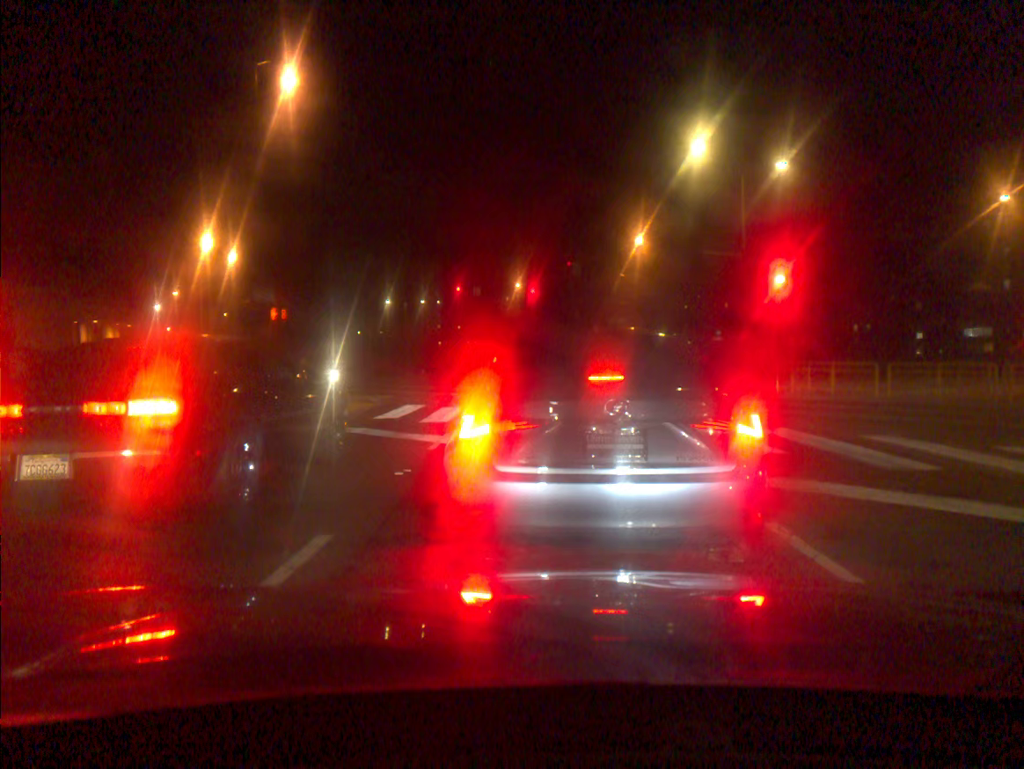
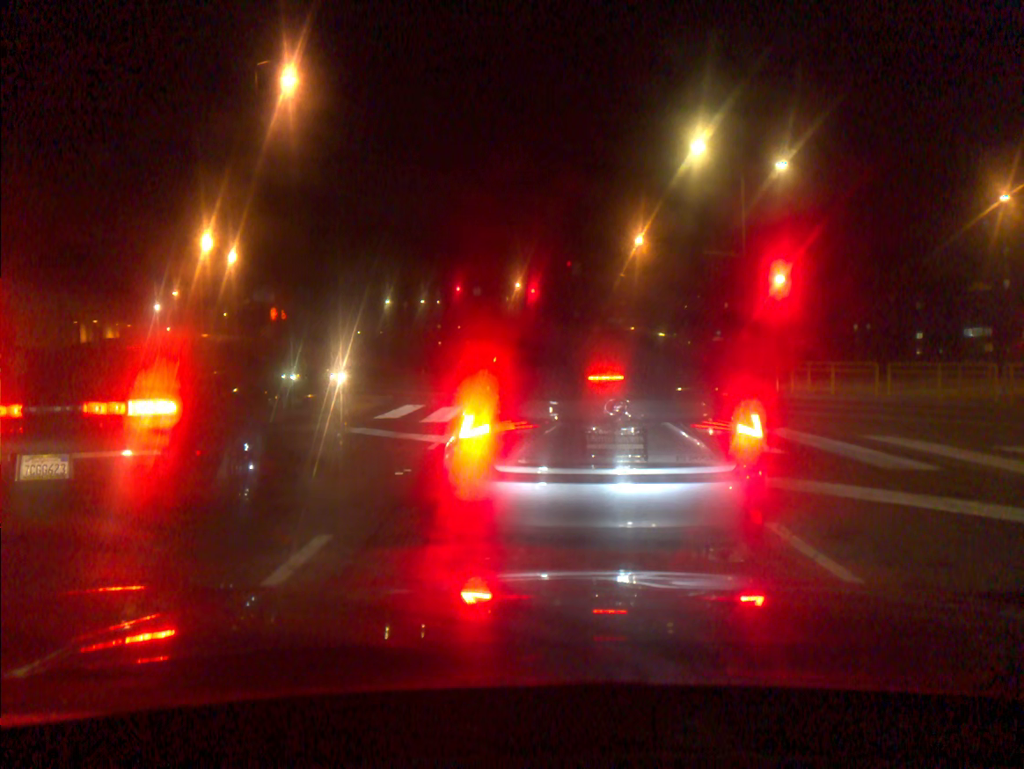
(0.0, 0.0) m; 0°
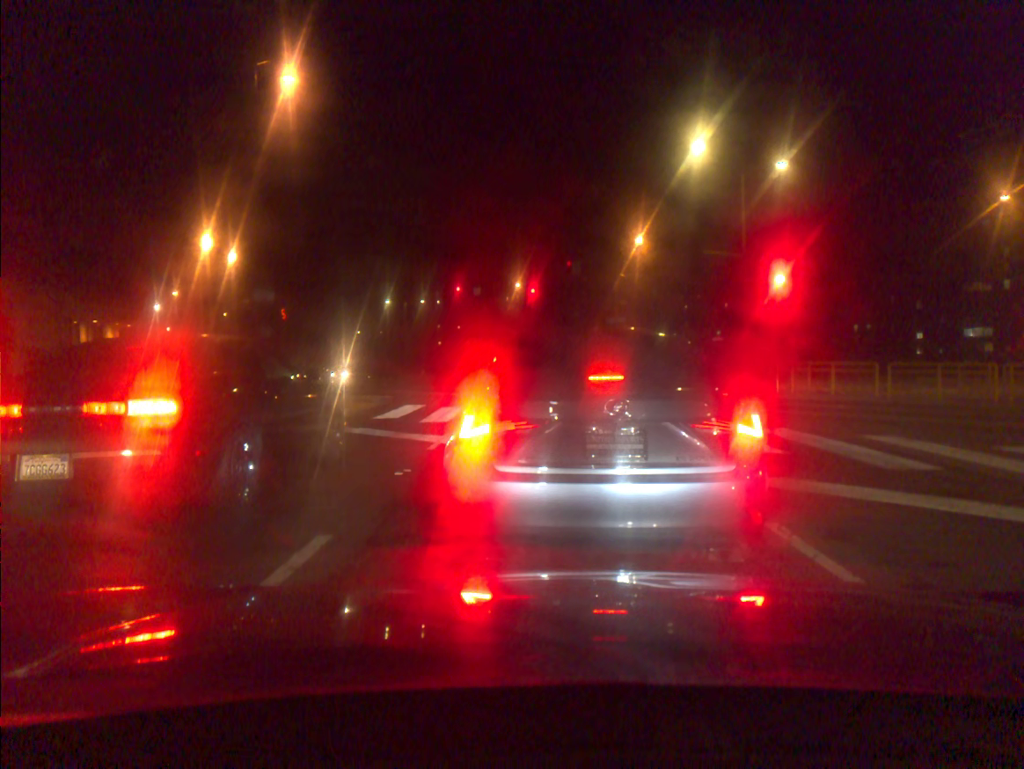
(0.0, 0.0) m; 0°
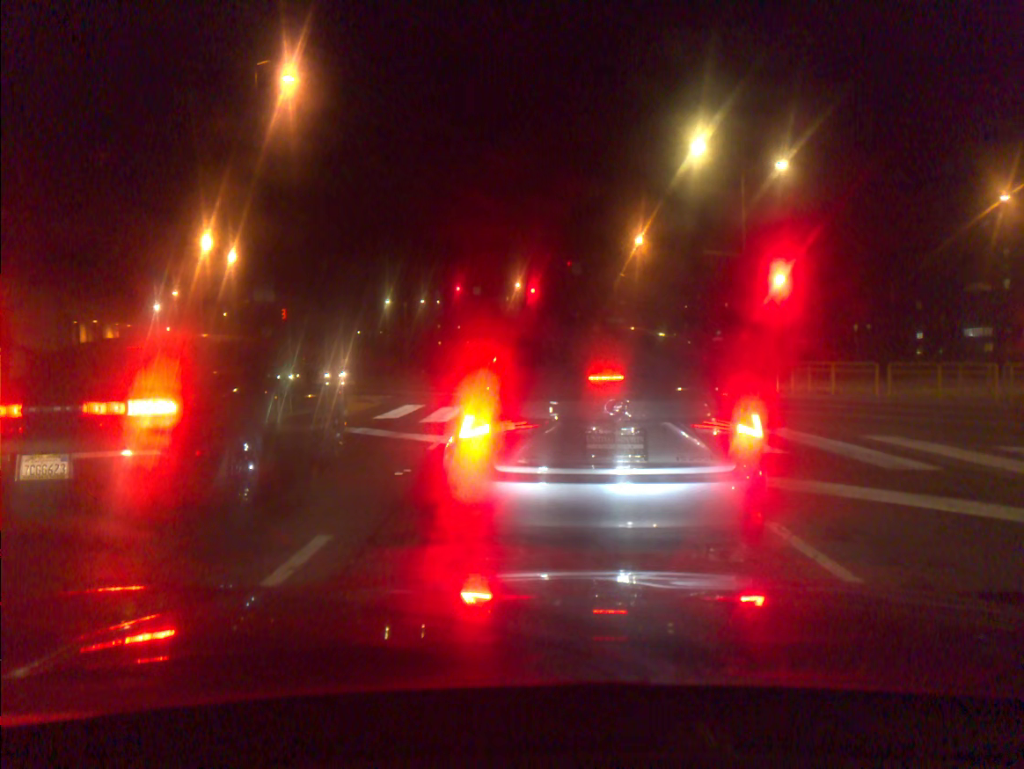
(0.0, 0.0) m; 0°
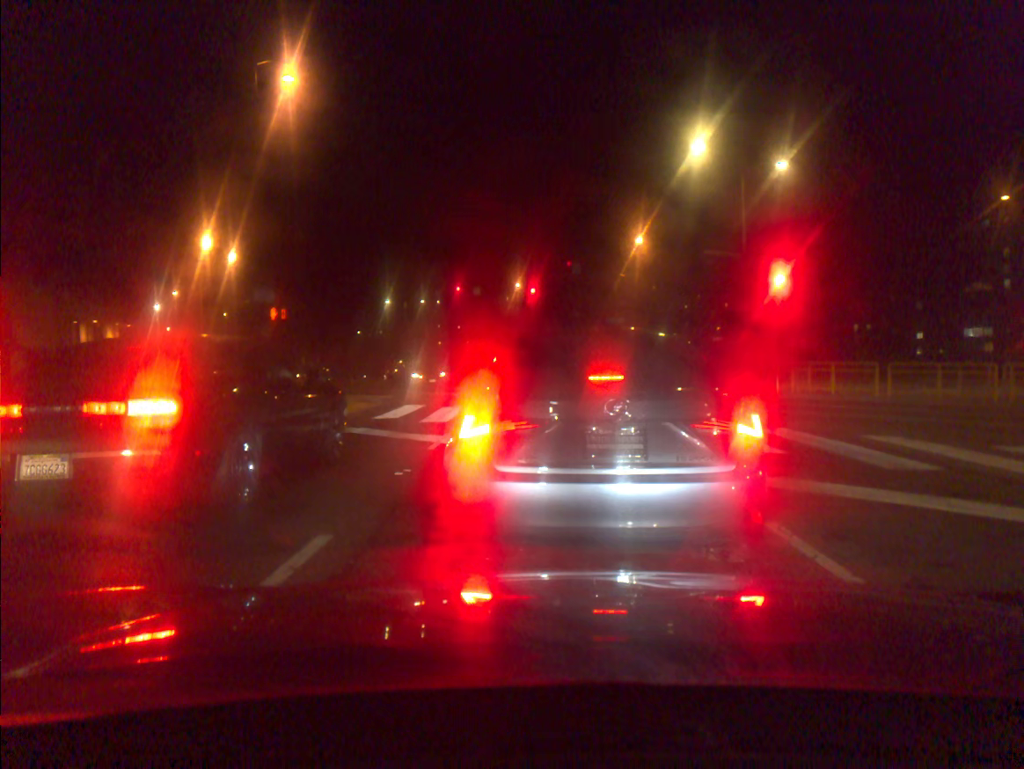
(0.0, 0.0) m; 0°
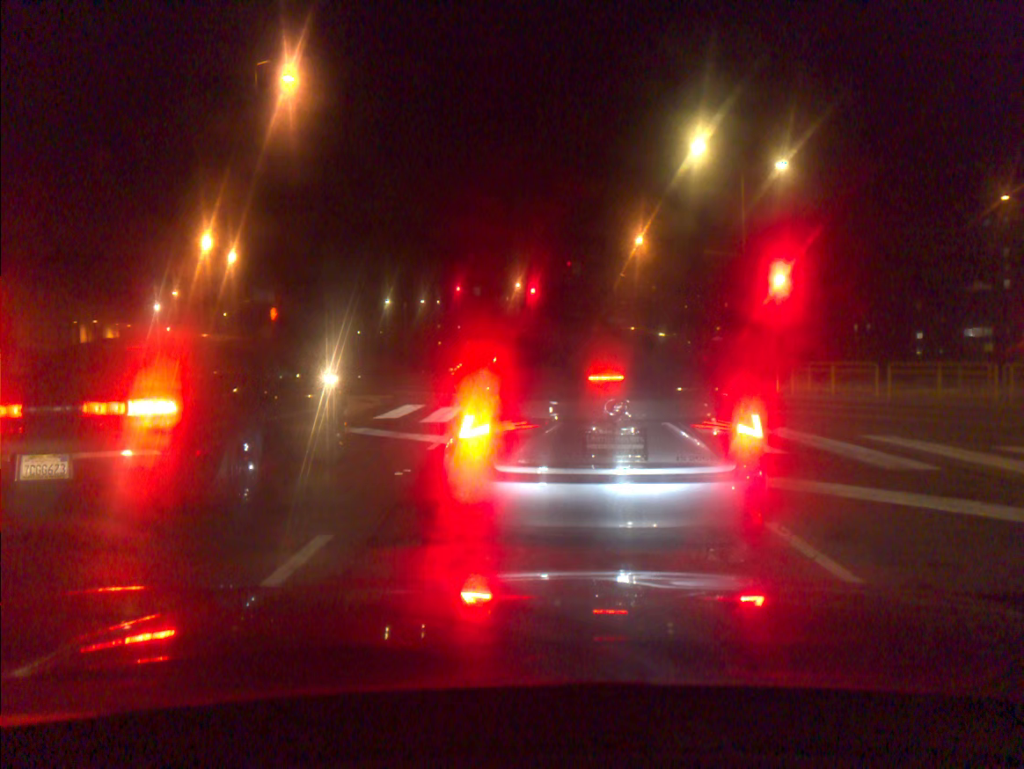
(0.0, 0.0) m; 0°
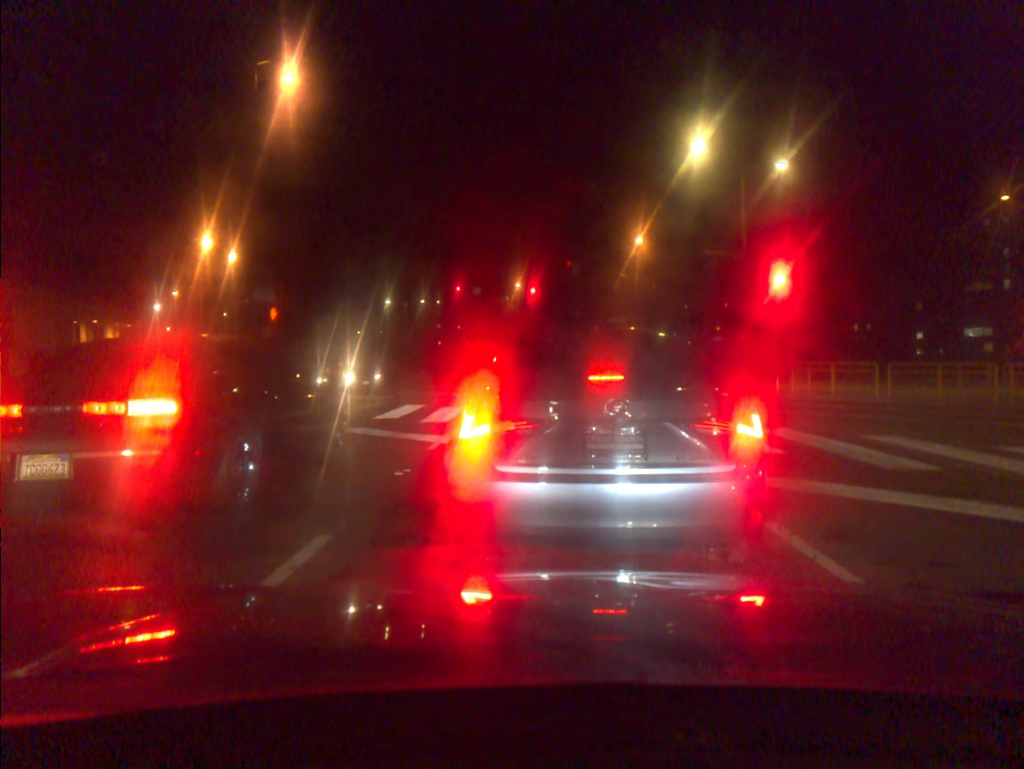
(0.0, 0.0) m; 0°
